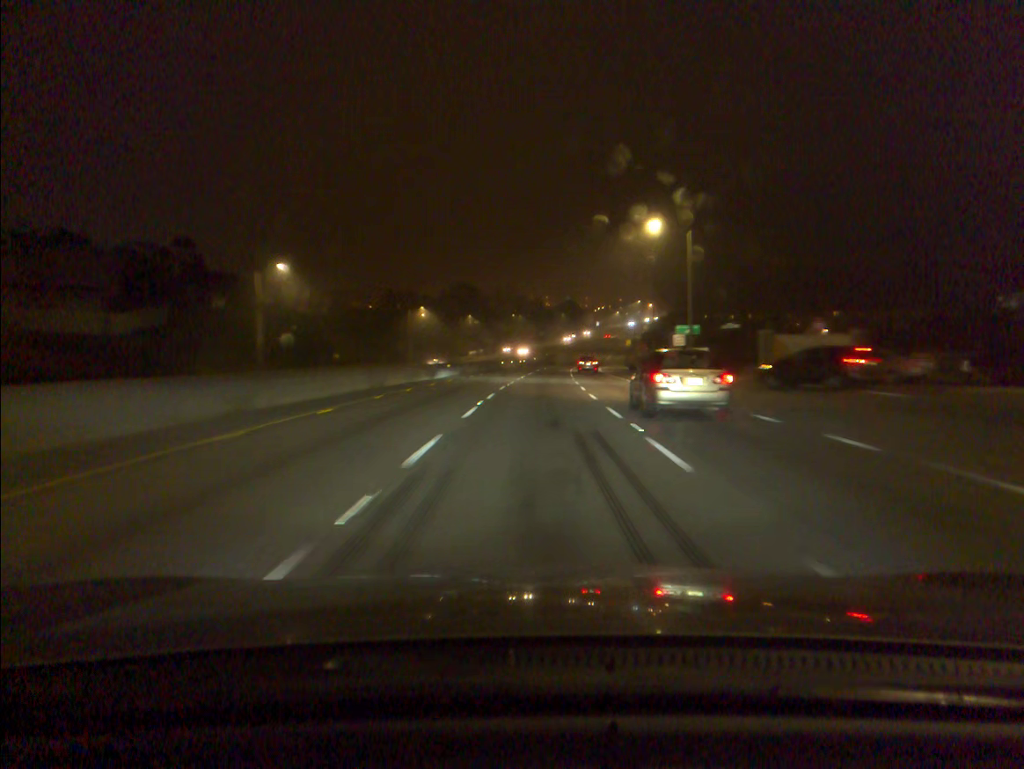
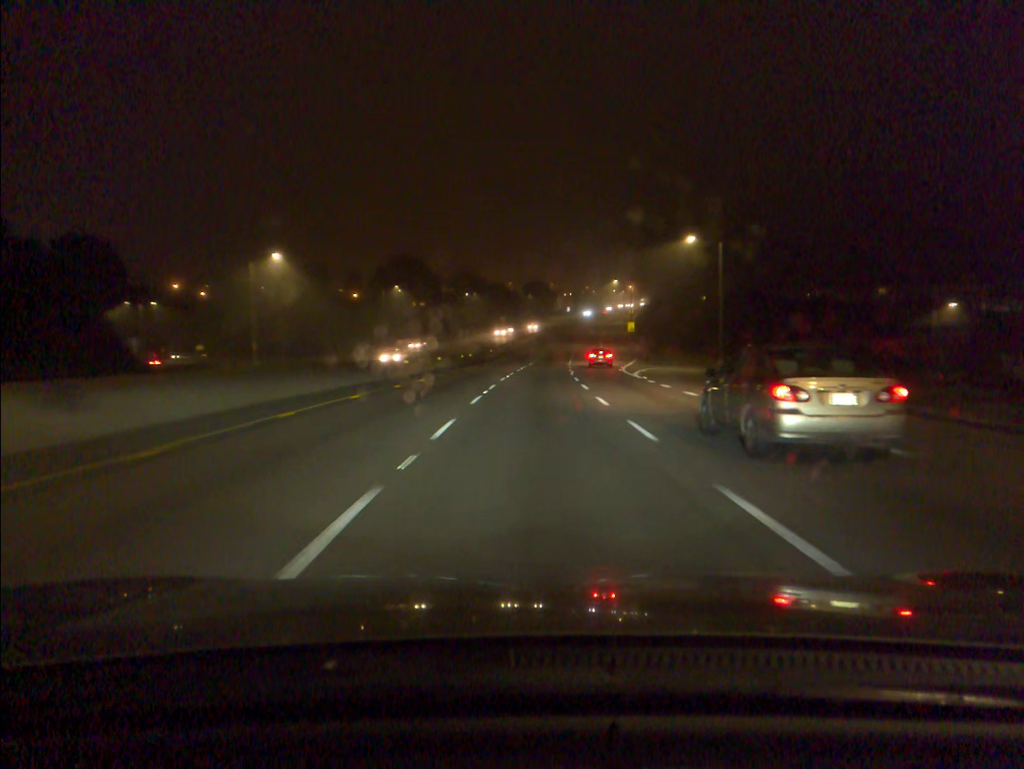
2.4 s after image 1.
(+1.6, +56.3) m; +3°
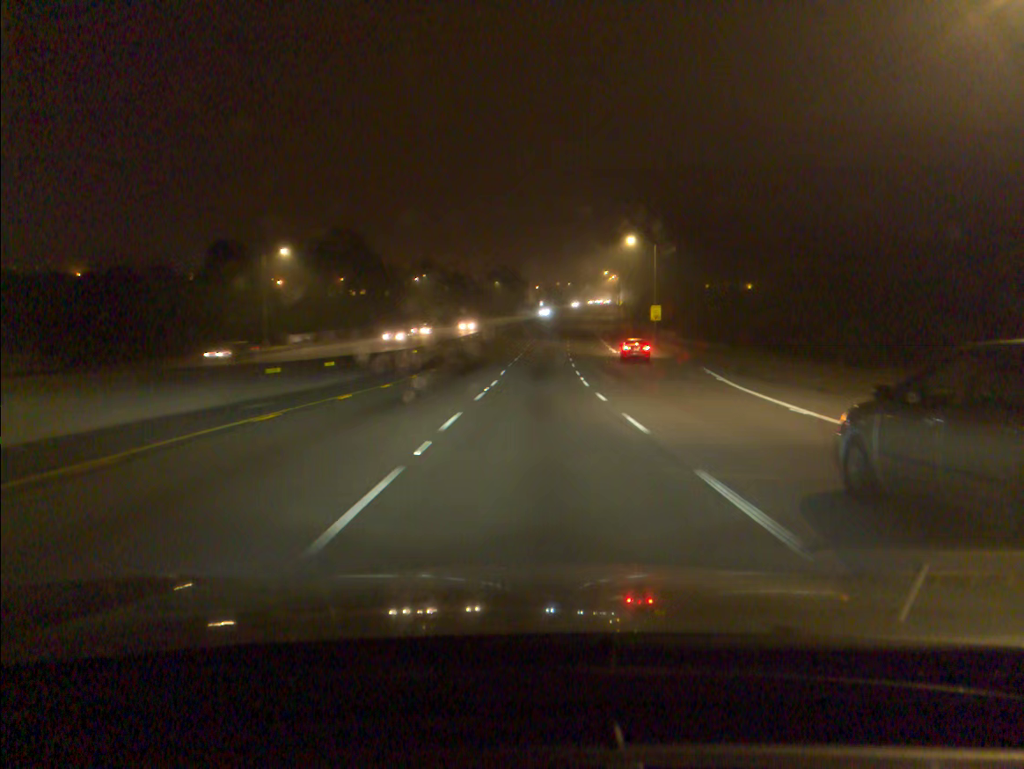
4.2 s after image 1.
(+0.8, +43.5) m; +2°
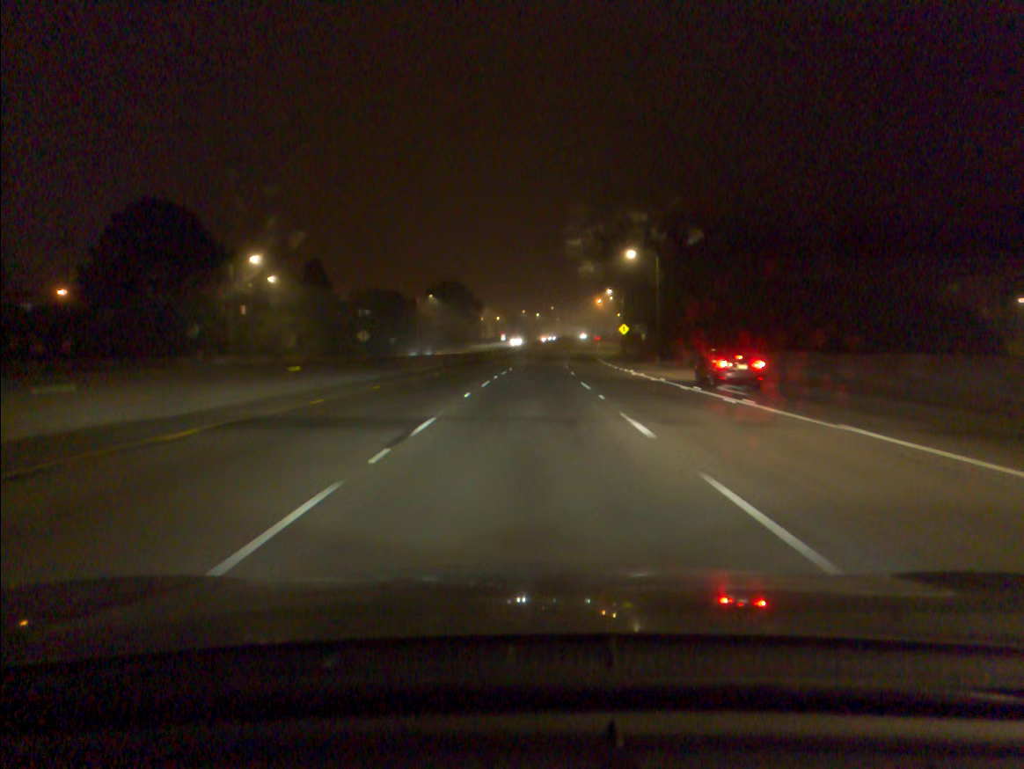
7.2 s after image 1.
(+2.5, +74.4) m; +3°
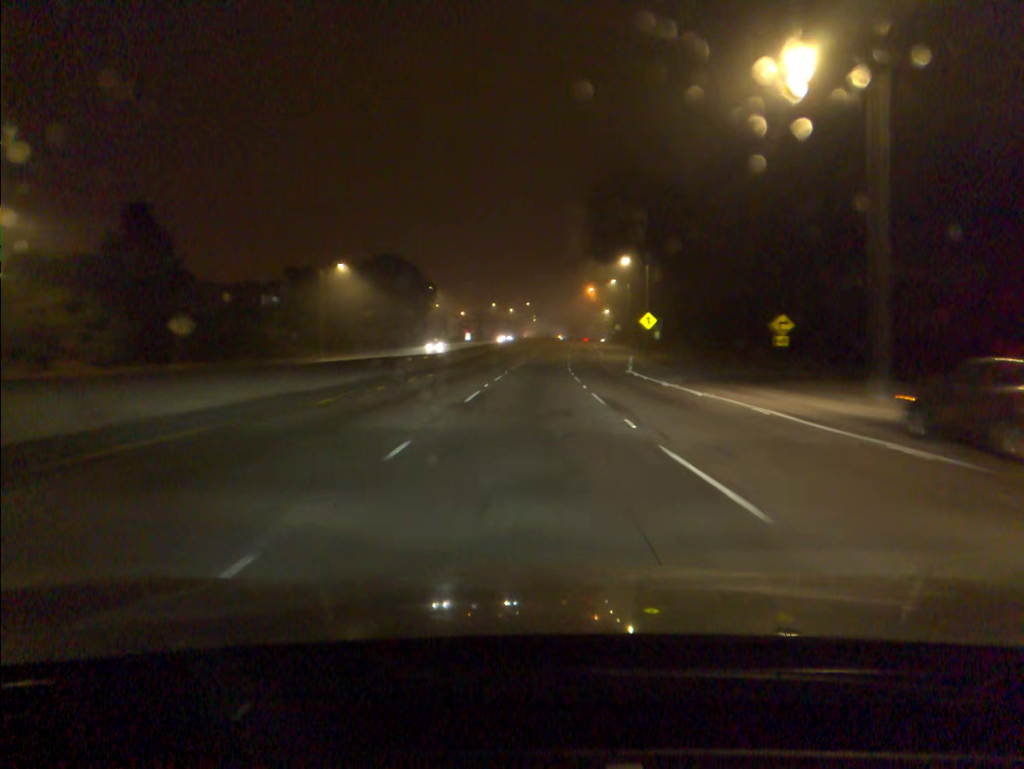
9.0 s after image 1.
(+0.8, +45.6) m; +2°
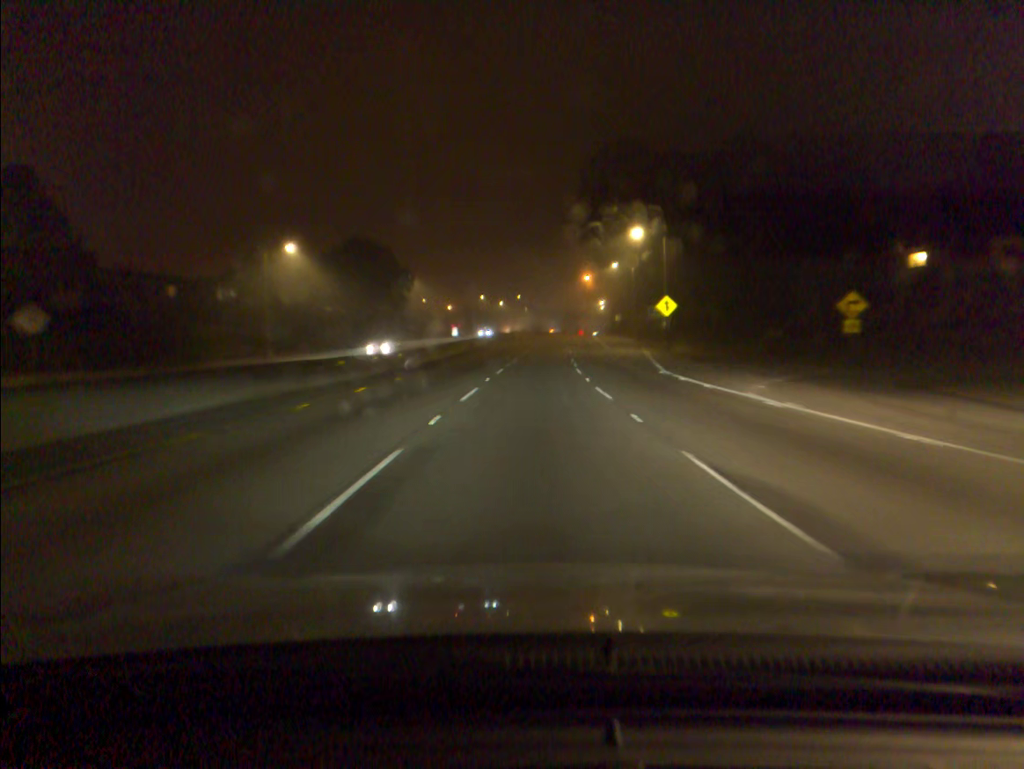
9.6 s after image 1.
(+0.1, +15.3) m; +1°
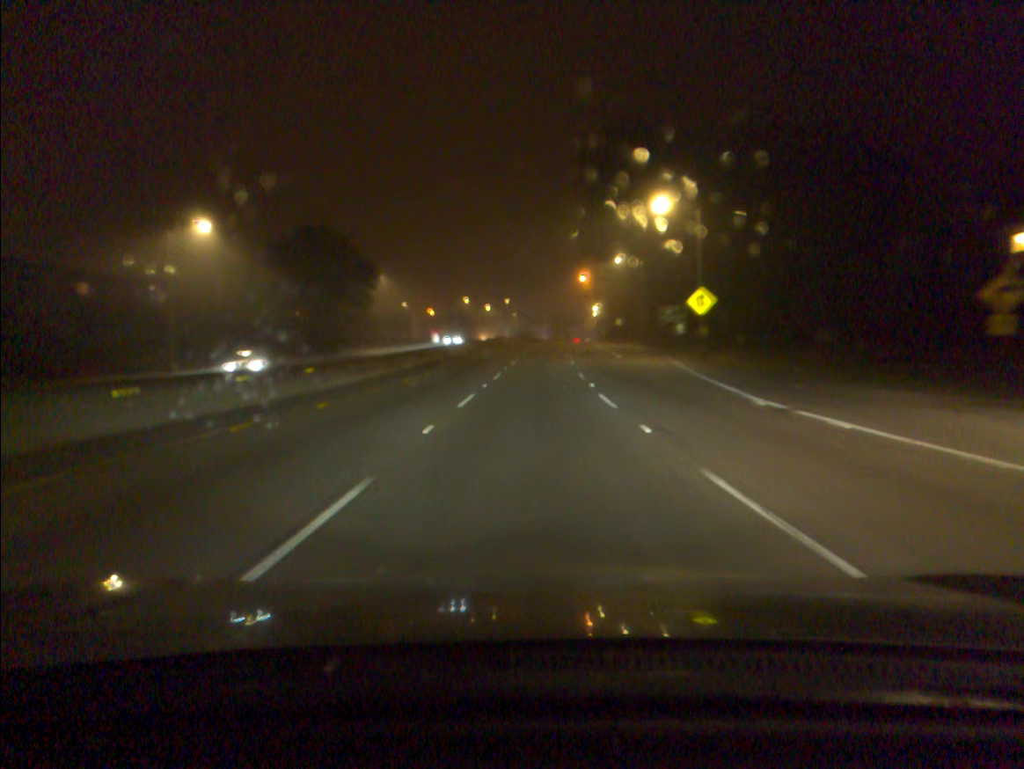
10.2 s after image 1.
(+0.1, +15.3) m; +1°
